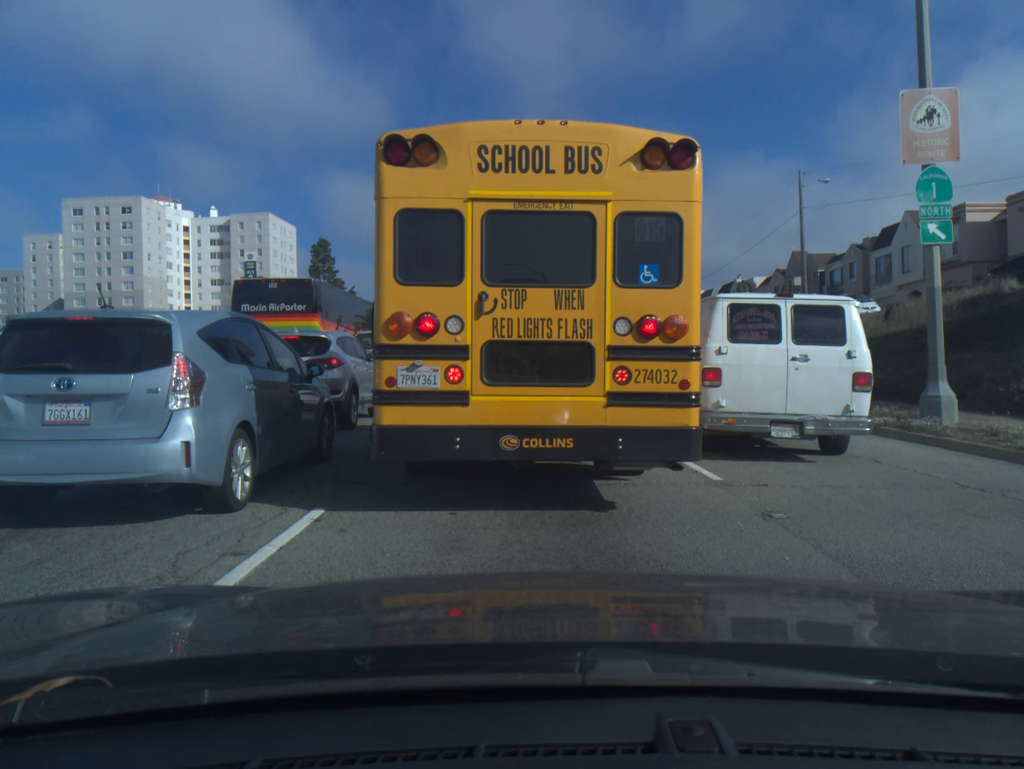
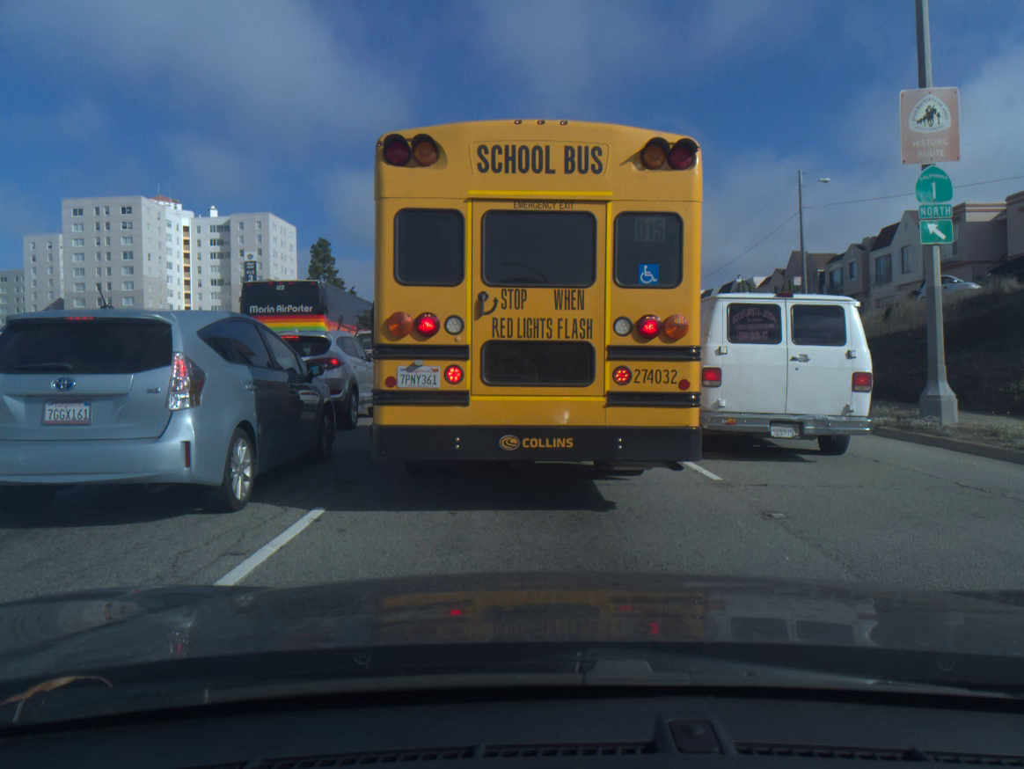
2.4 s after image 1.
(0.0, 0.0) m; 0°
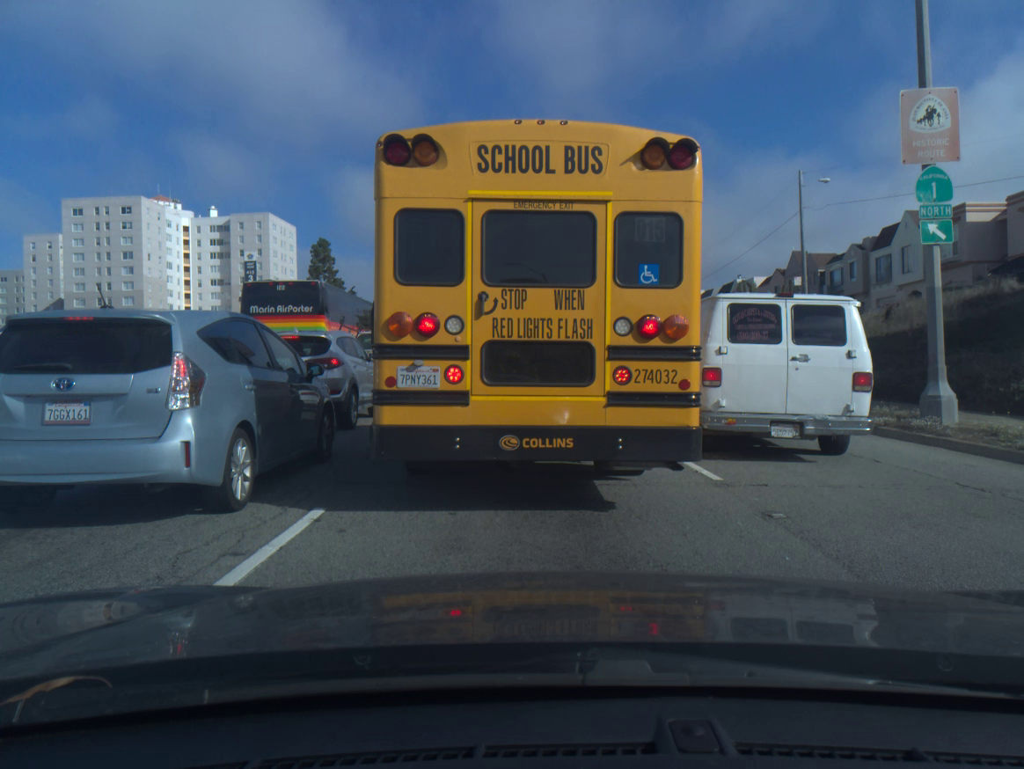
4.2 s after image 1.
(0.0, 0.0) m; 0°
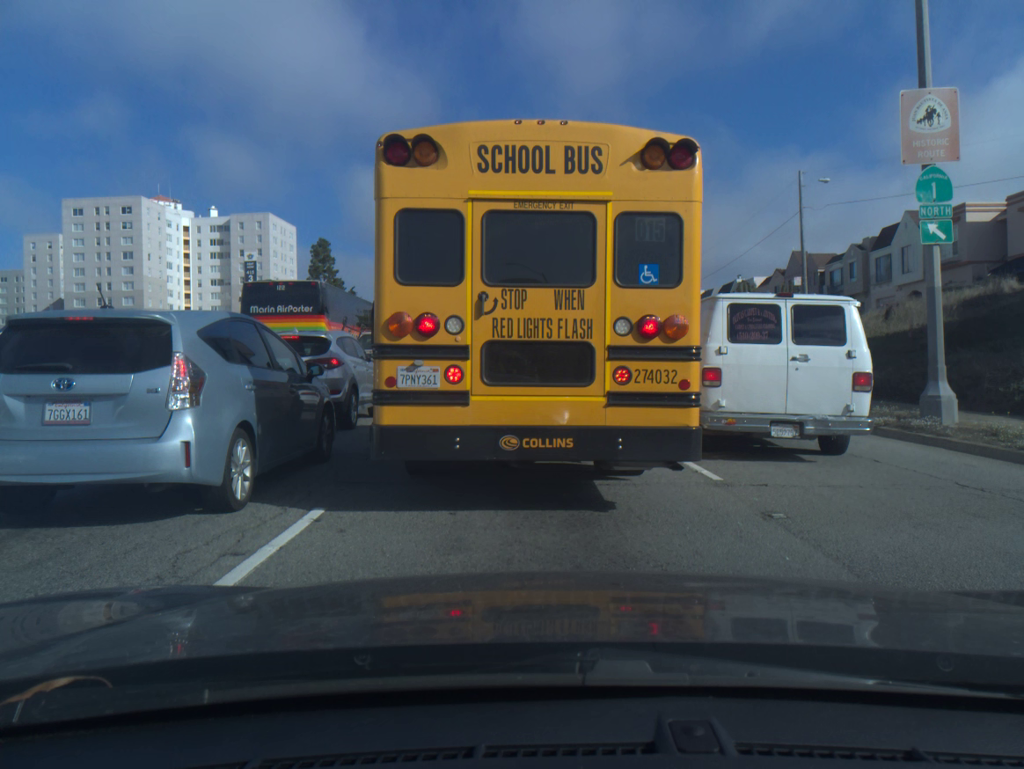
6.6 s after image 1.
(0.0, 0.0) m; 0°
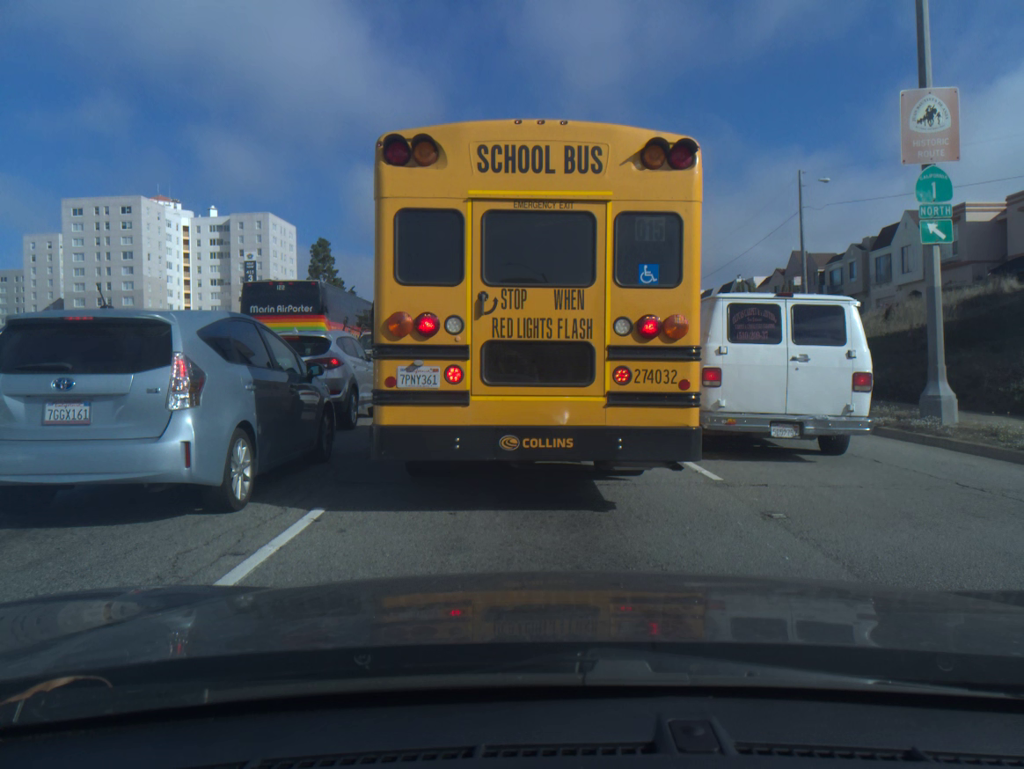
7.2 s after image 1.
(0.0, 0.0) m; 0°
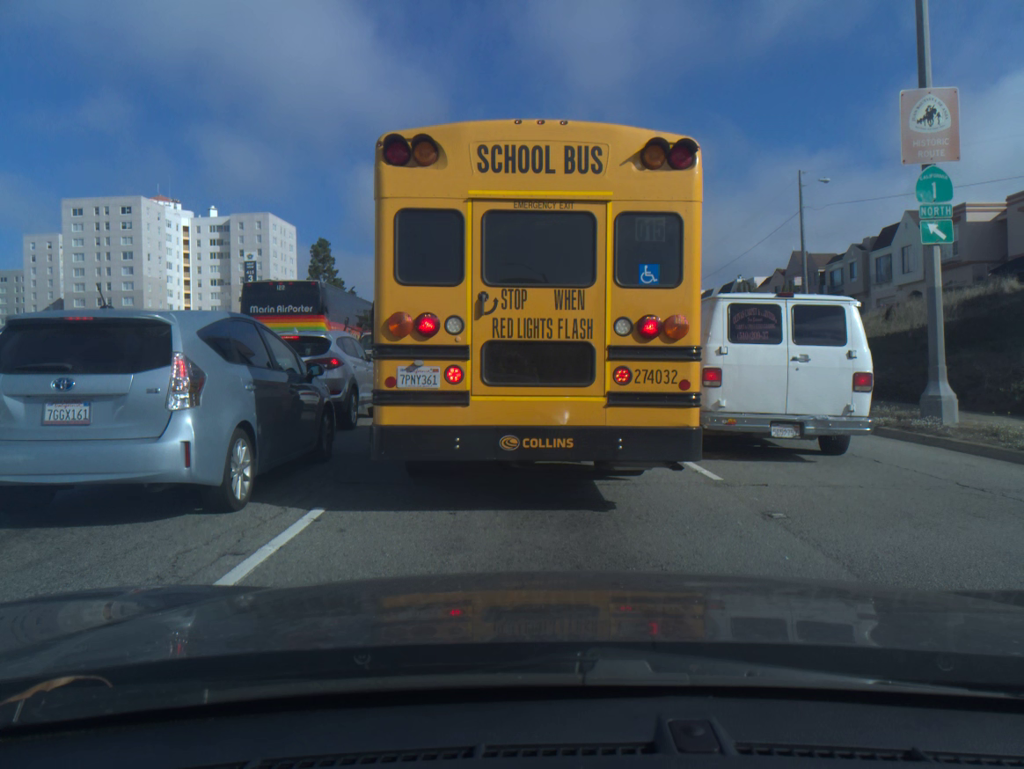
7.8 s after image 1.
(0.0, 0.0) m; 0°
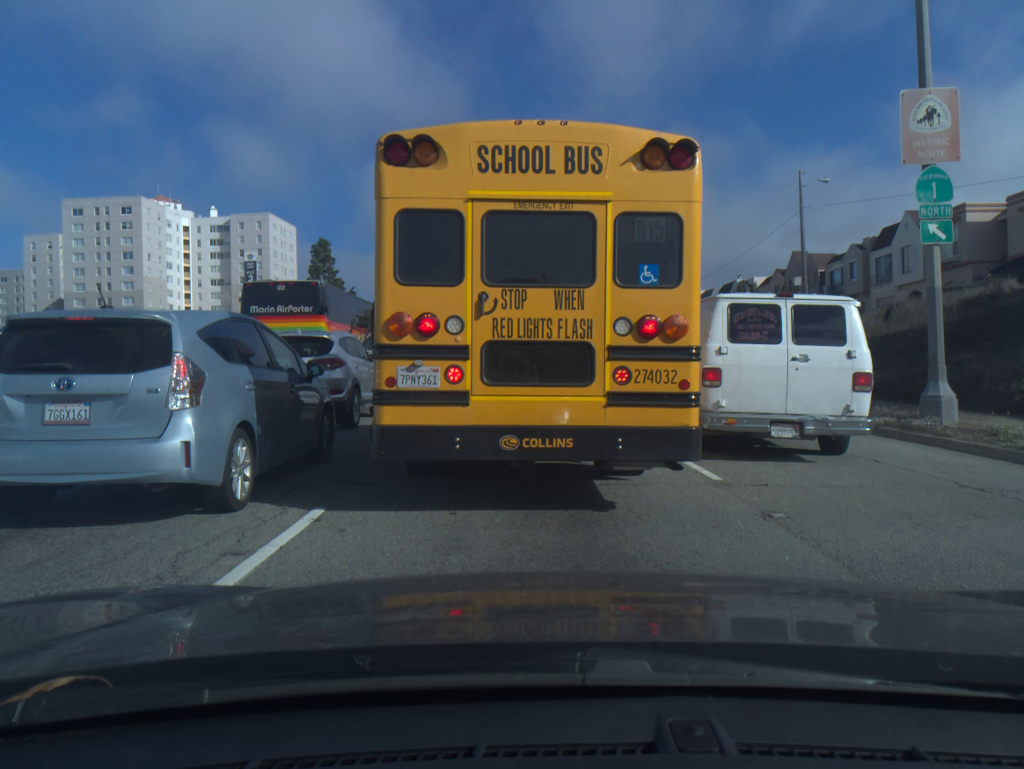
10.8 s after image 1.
(0.0, 0.0) m; -1°
